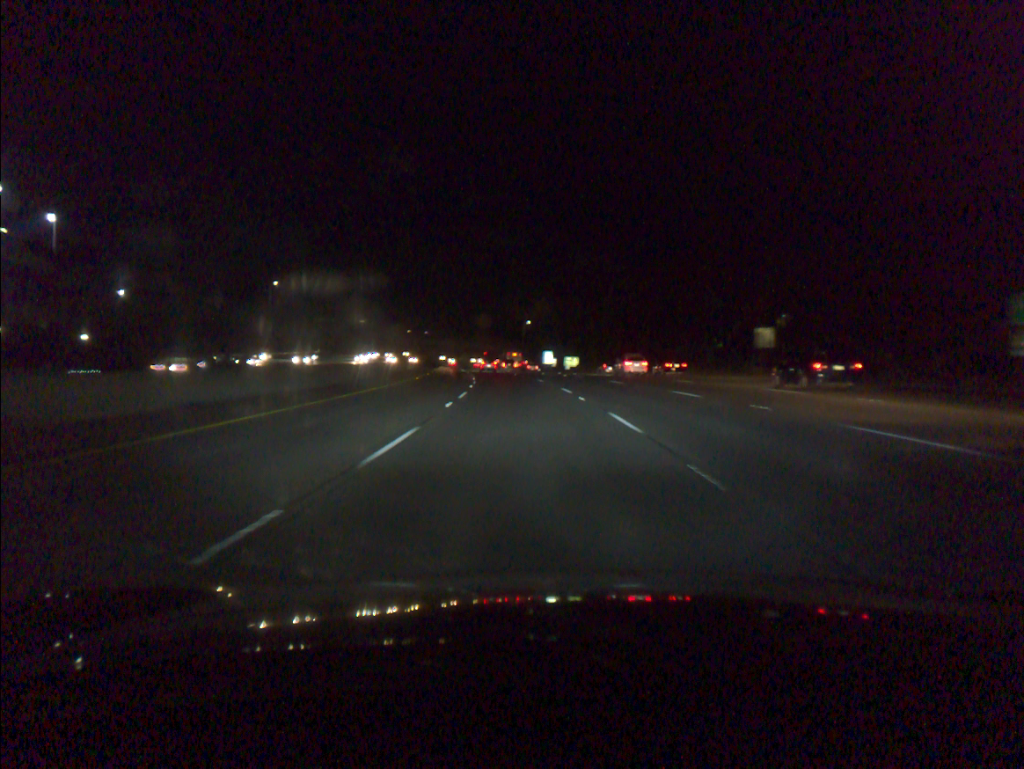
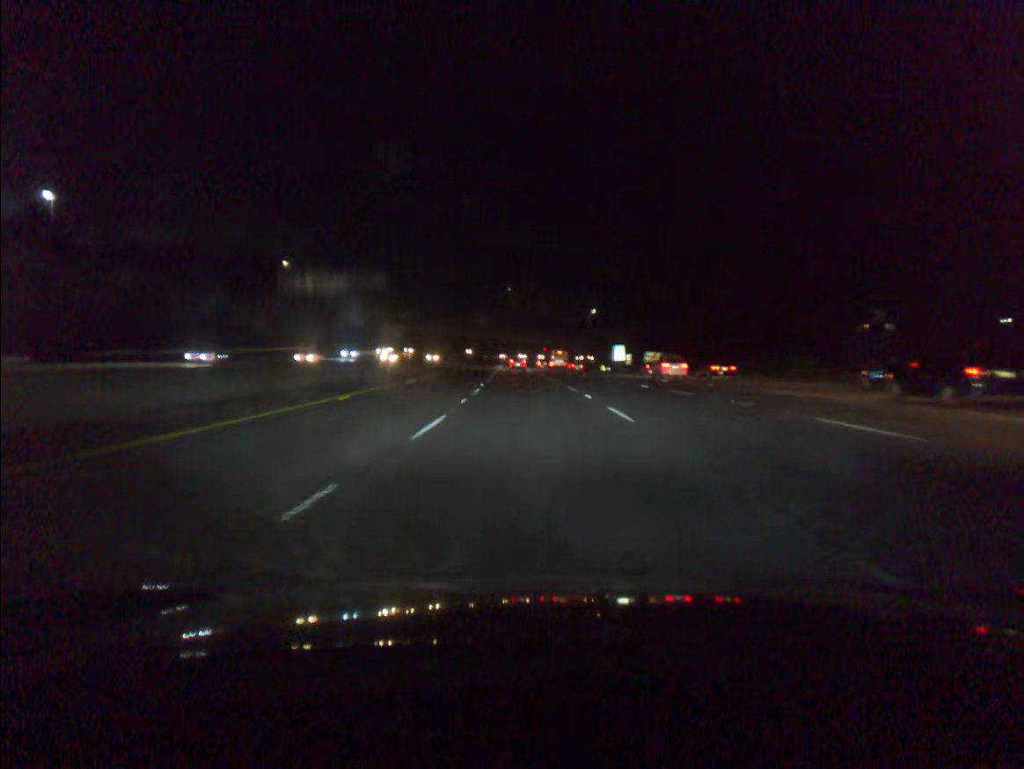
(-1.6, +41.4) m; -4°
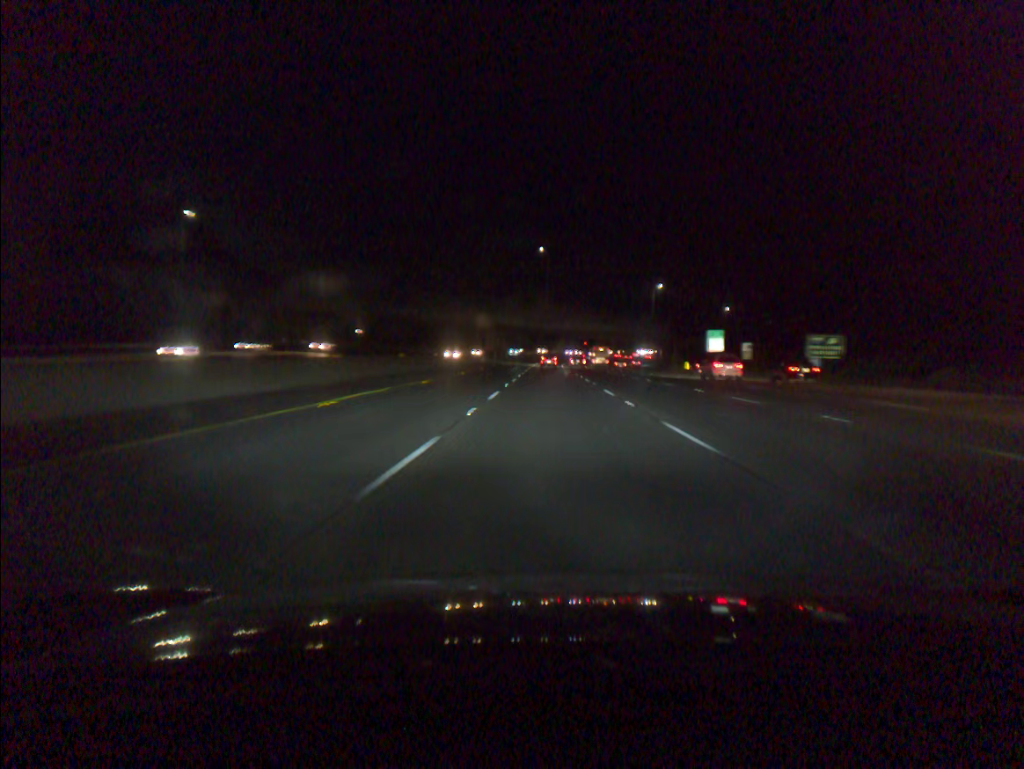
(-2.2, +63.0) m; -3°
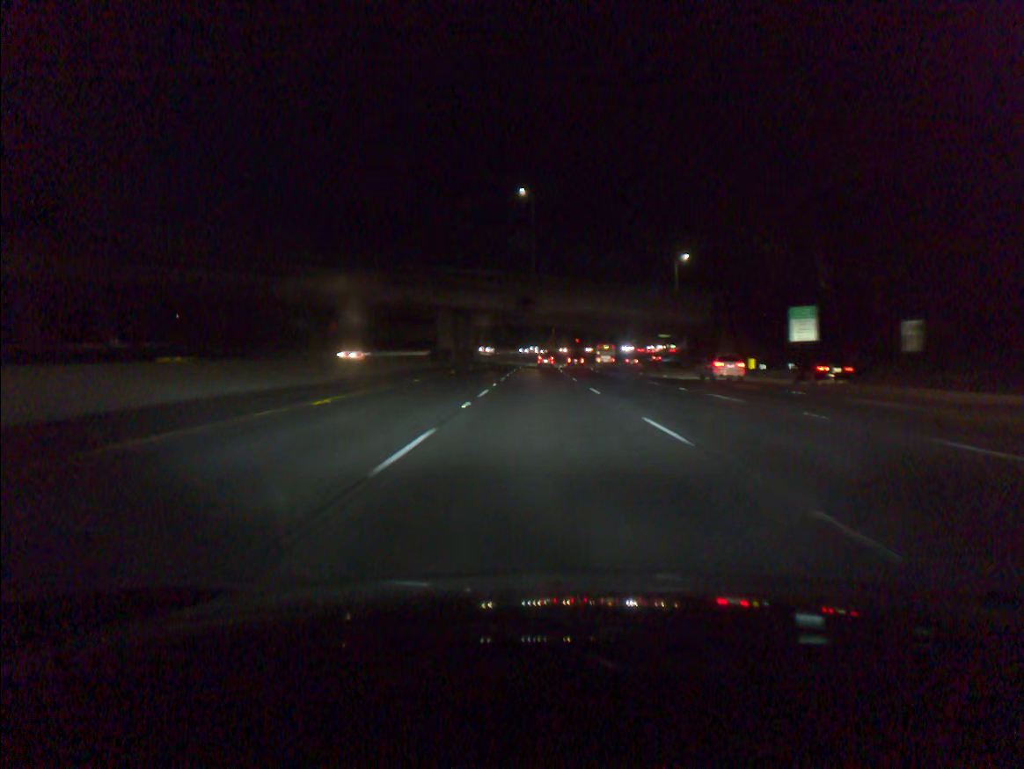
(+0.4, +42.9) m; +1°
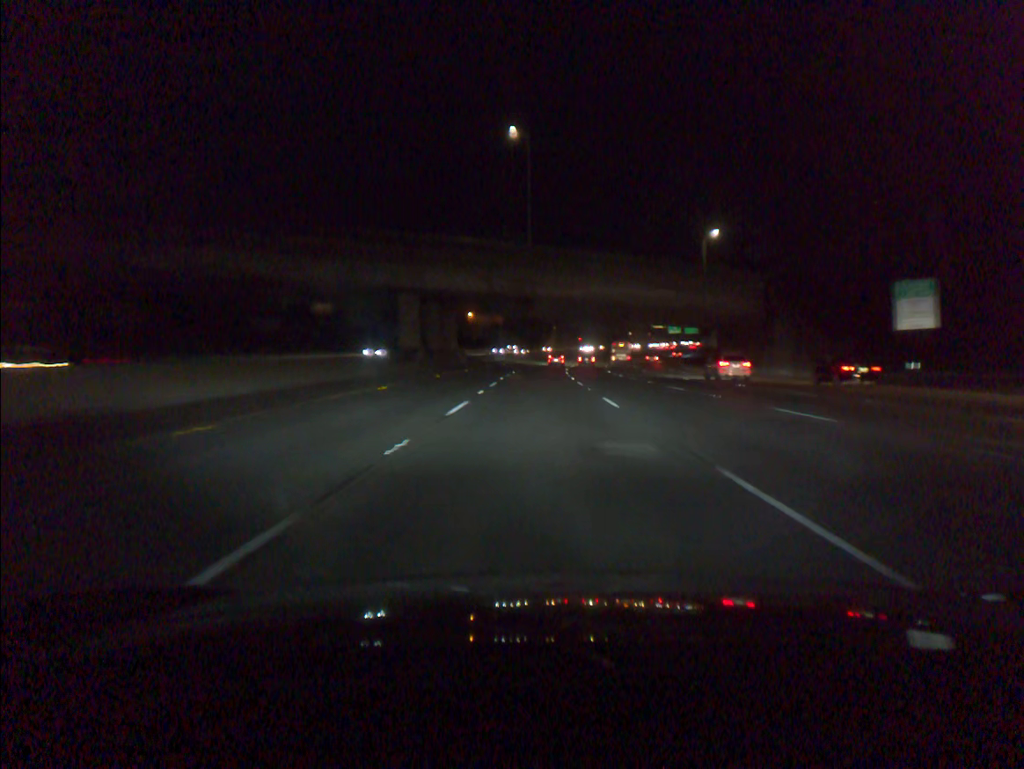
(0.0, +21.4) m; 0°
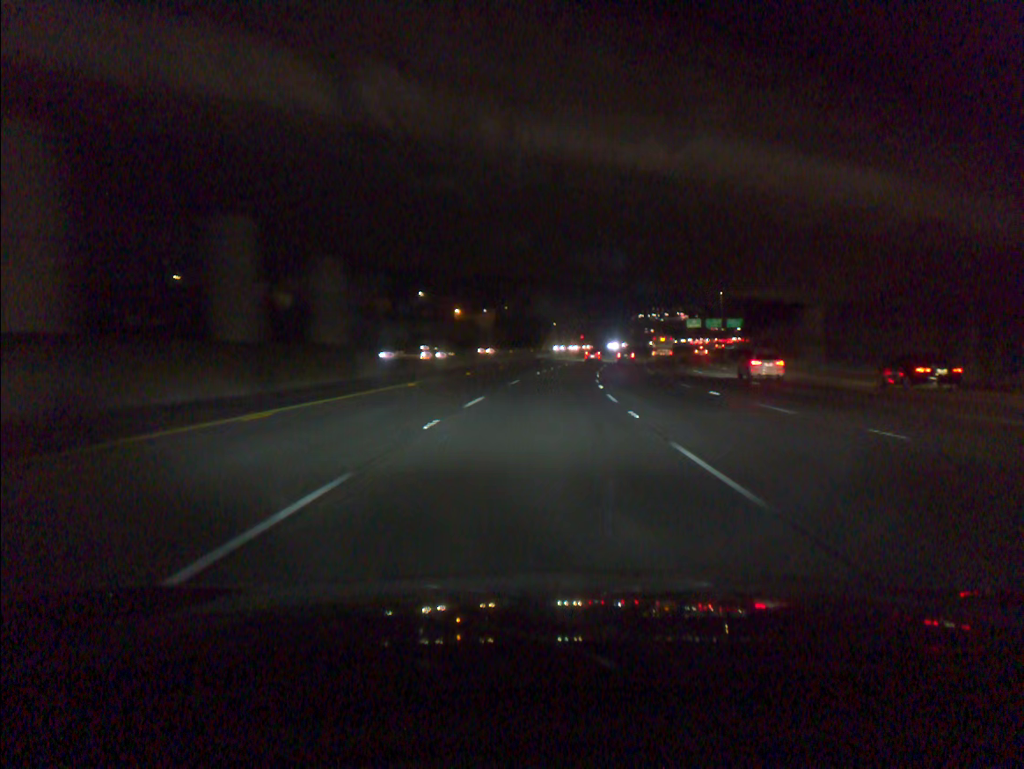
(-0.1, +41.3) m; 0°
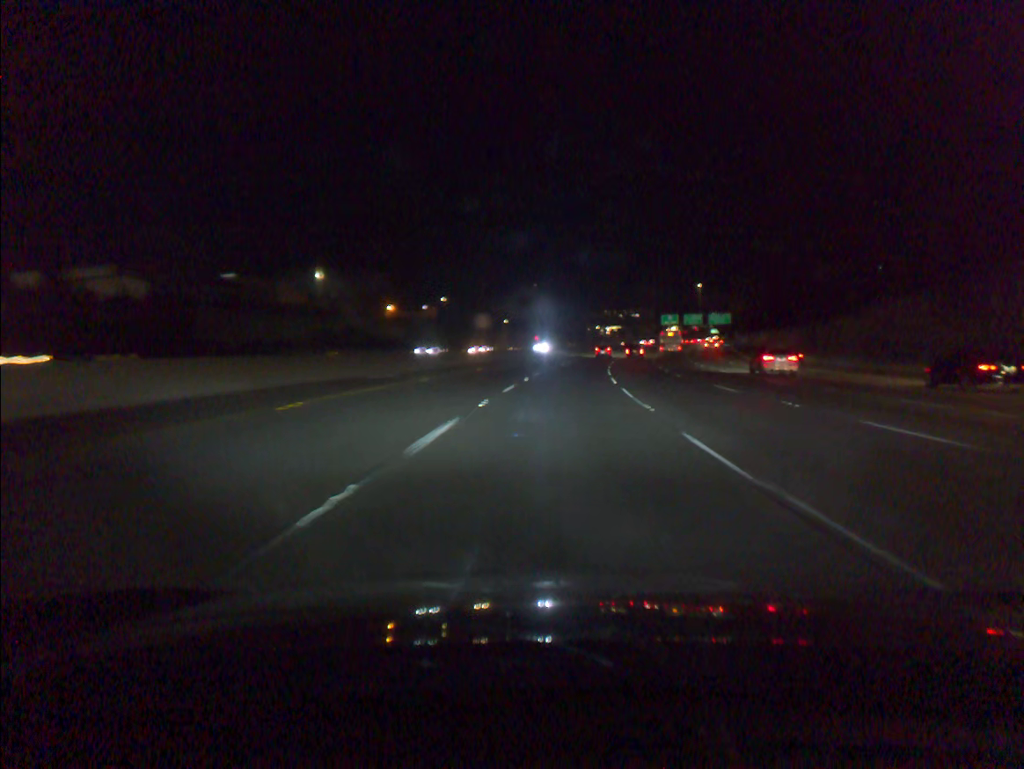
(+1.0, +42.7) m; +3°
